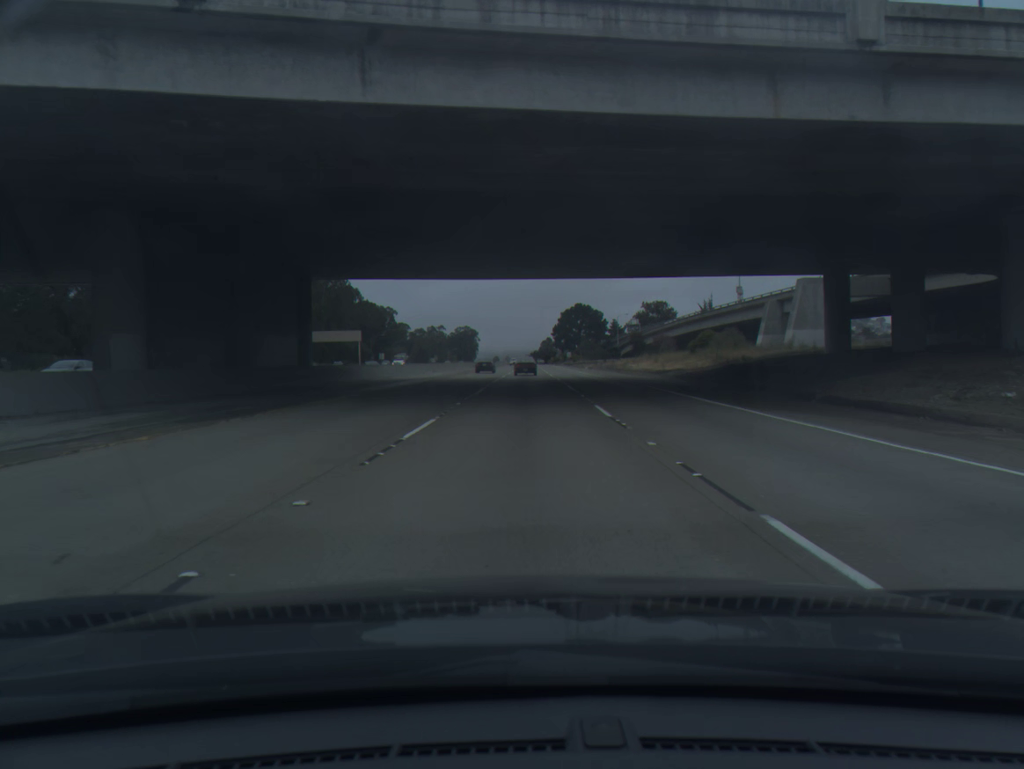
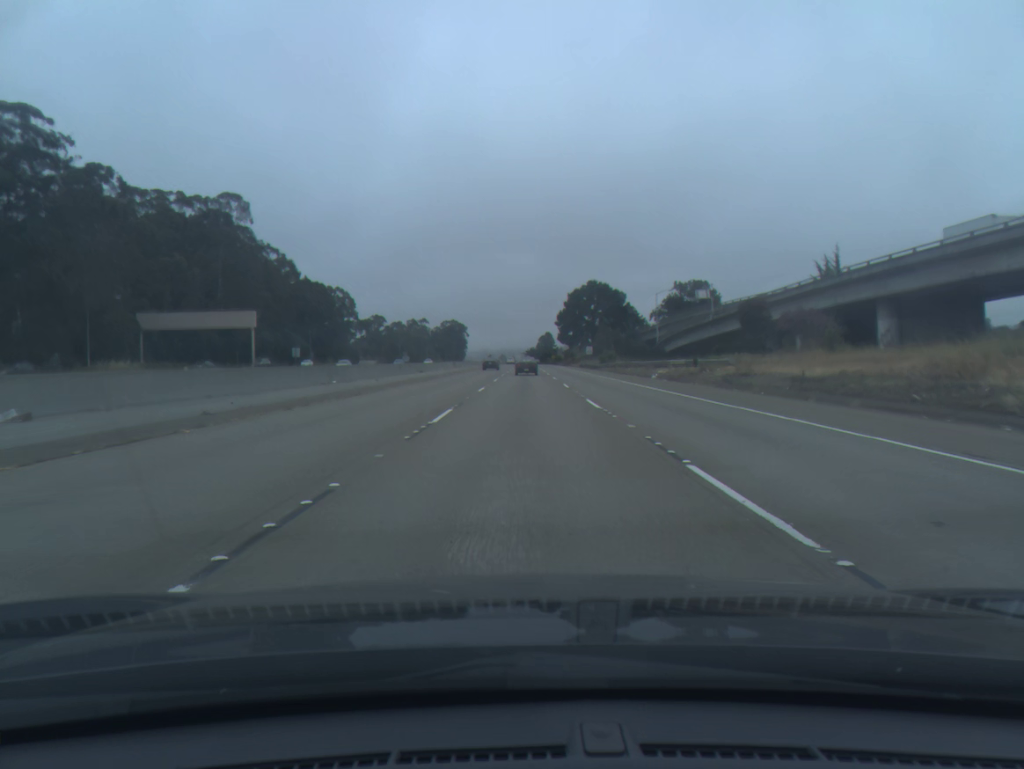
(+0.8, +70.0) m; 0°
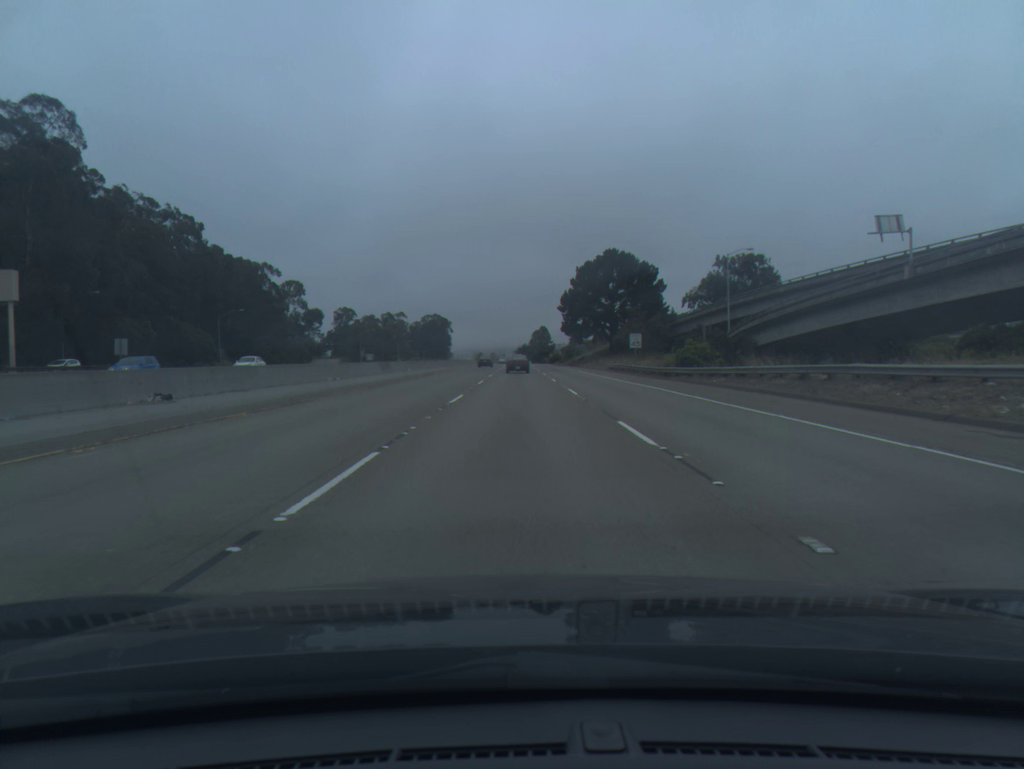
(+0.3, +52.5) m; +1°
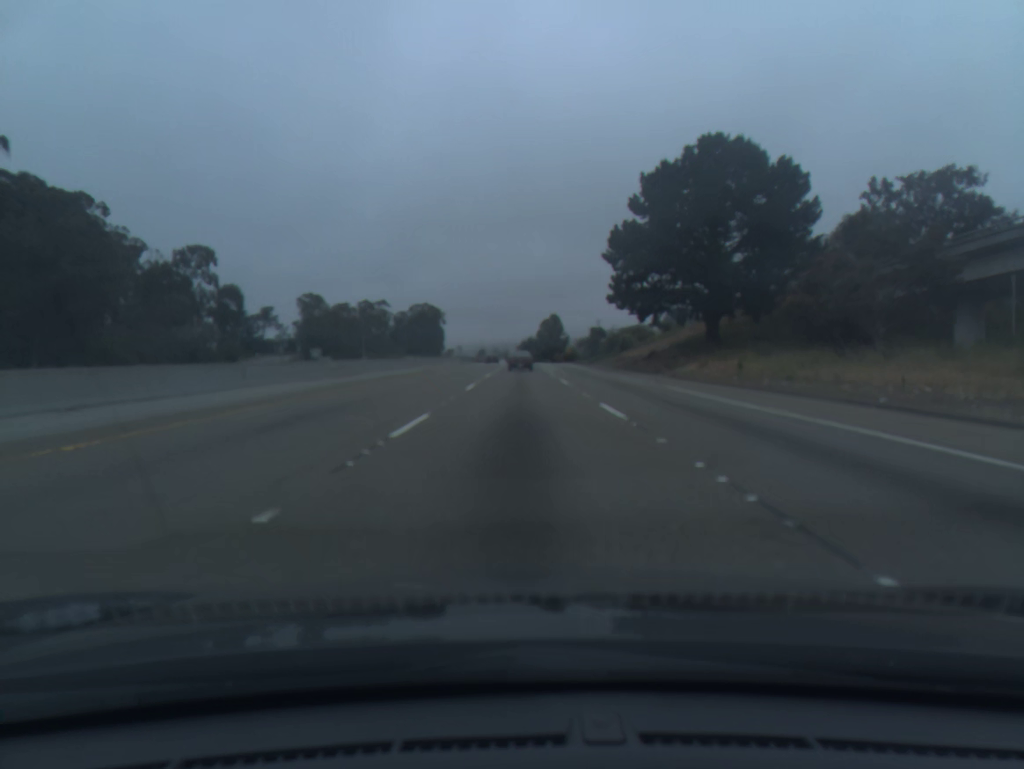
(-0.2, +68.5) m; 0°
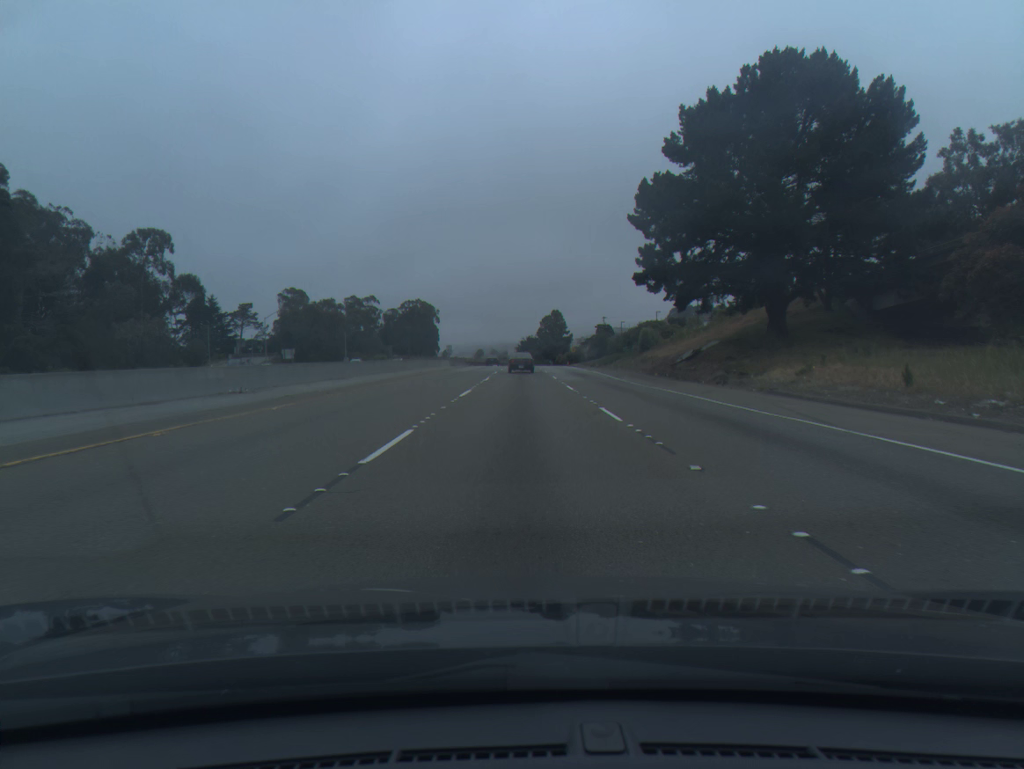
(0.0, +16.5) m; 0°
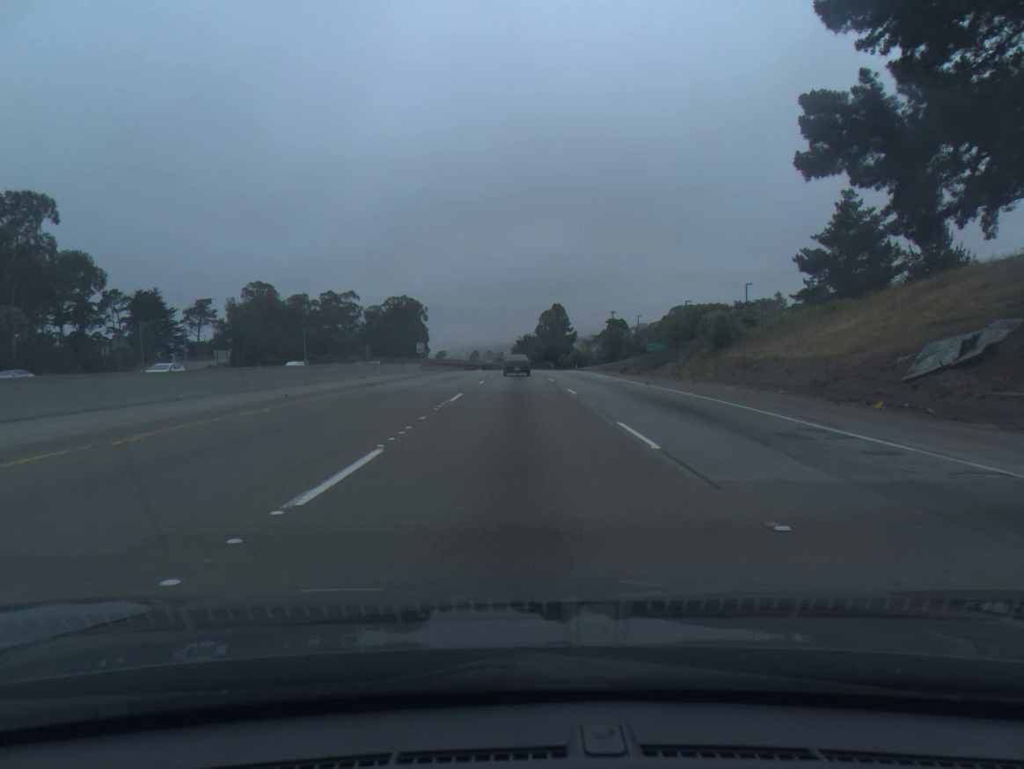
(+0.1, +32.3) m; 0°
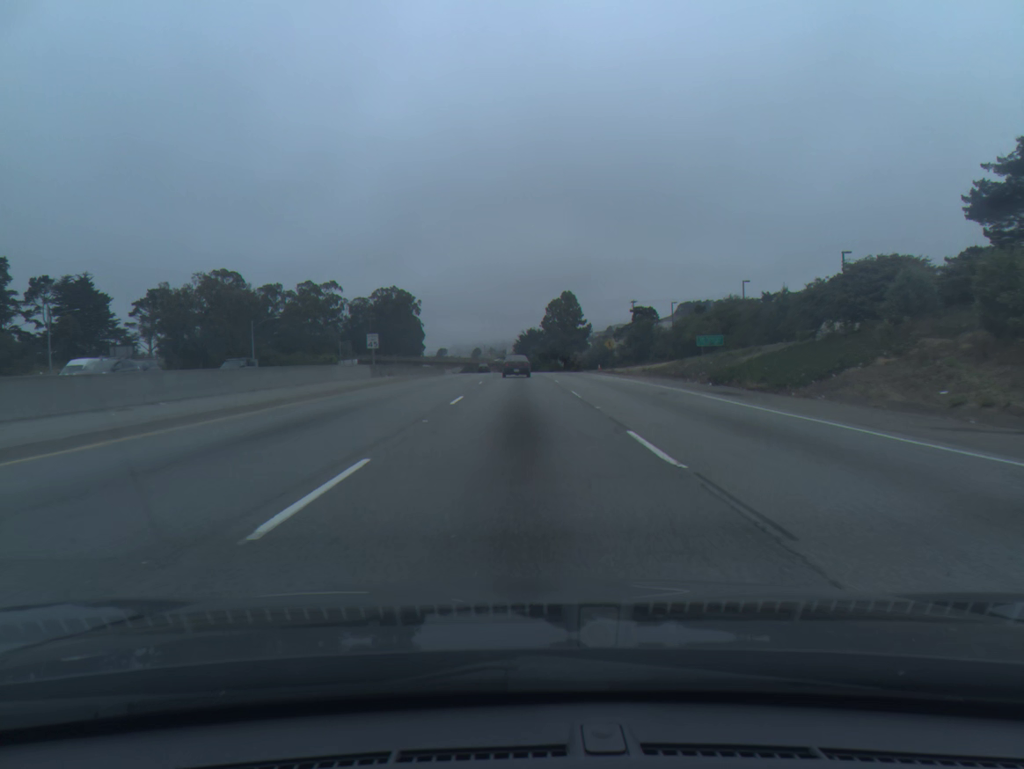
(0.0, +31.1) m; 0°
